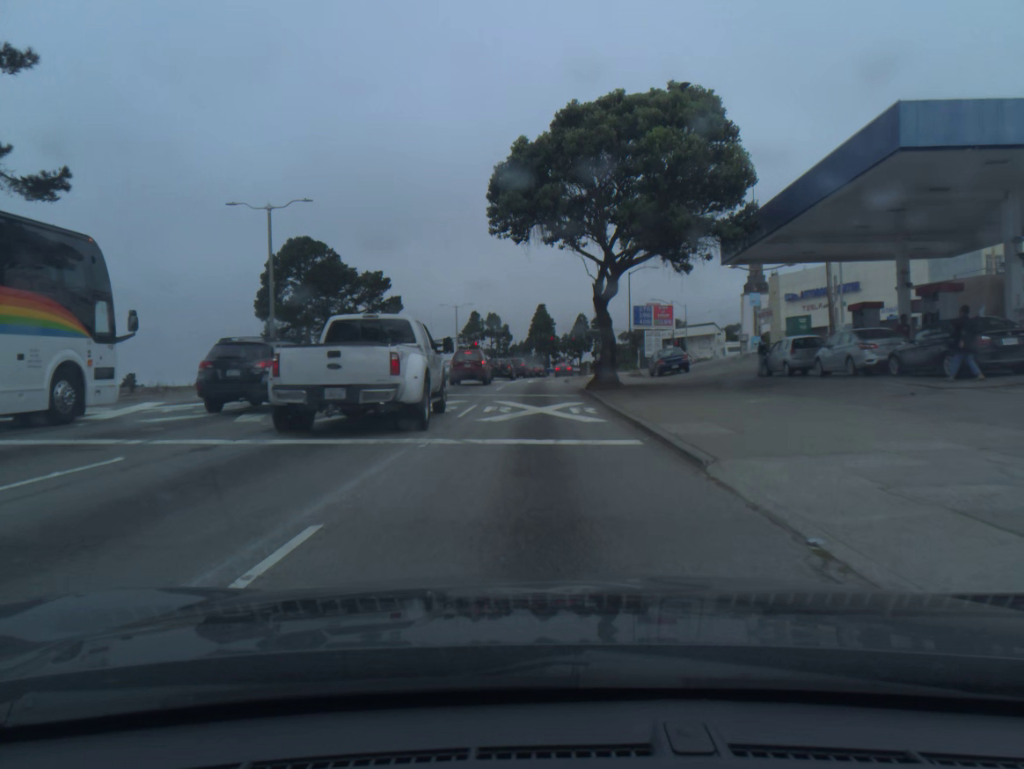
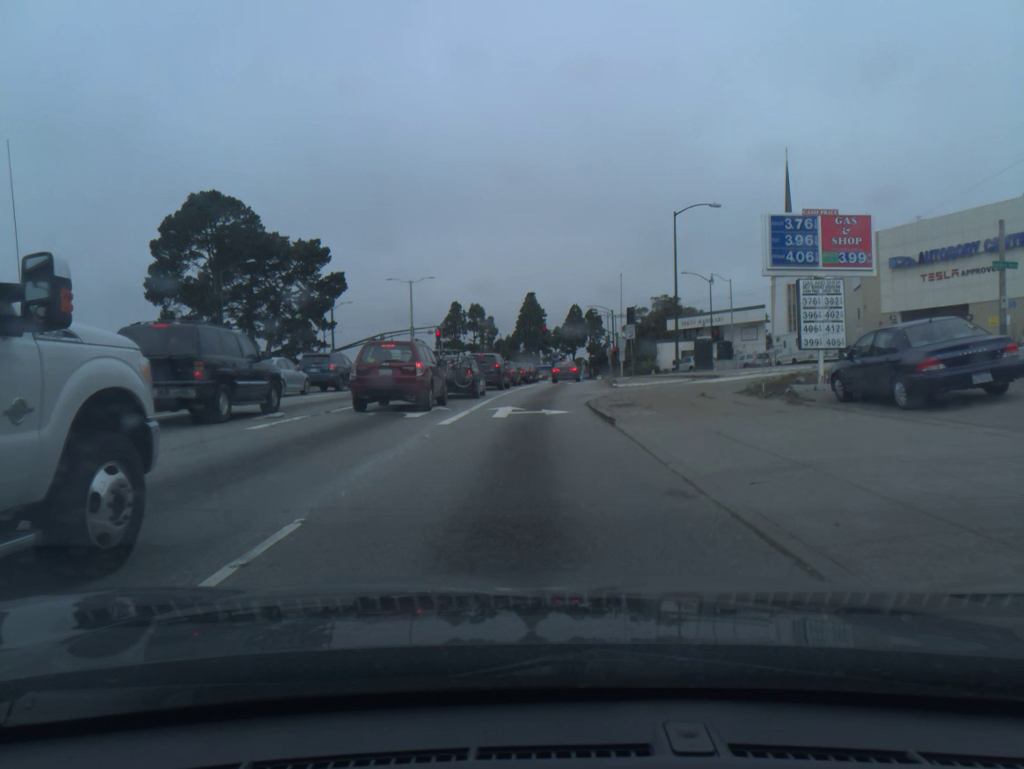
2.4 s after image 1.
(+0.2, +29.4) m; +1°
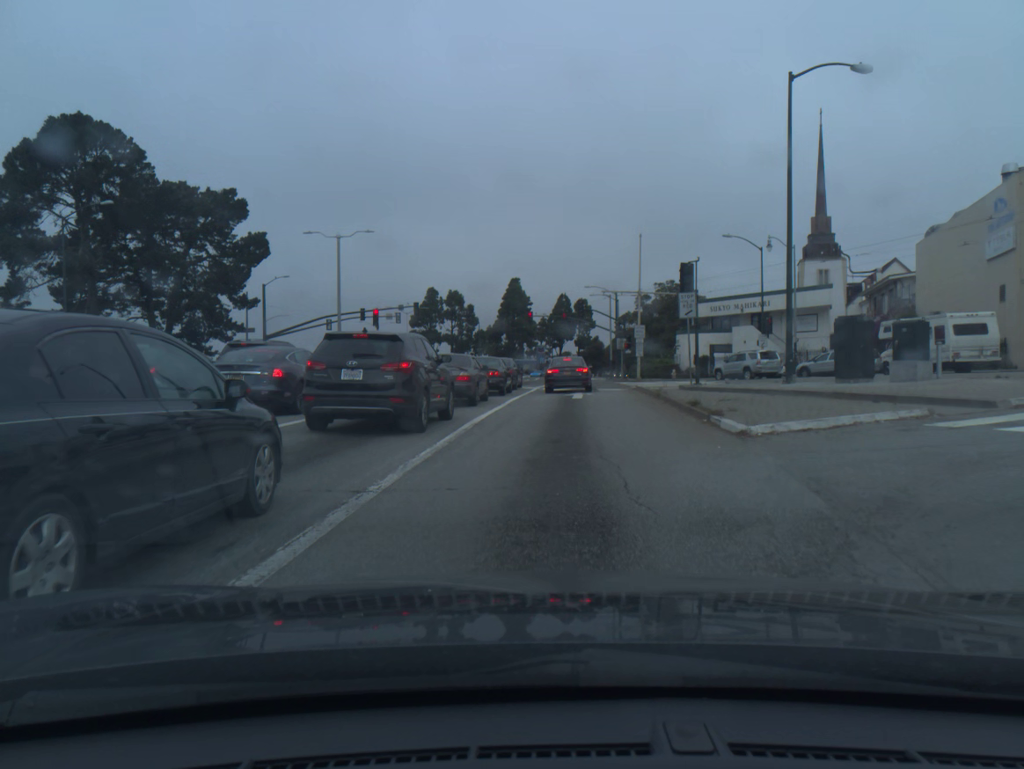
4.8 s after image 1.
(+0.1, +22.4) m; +1°
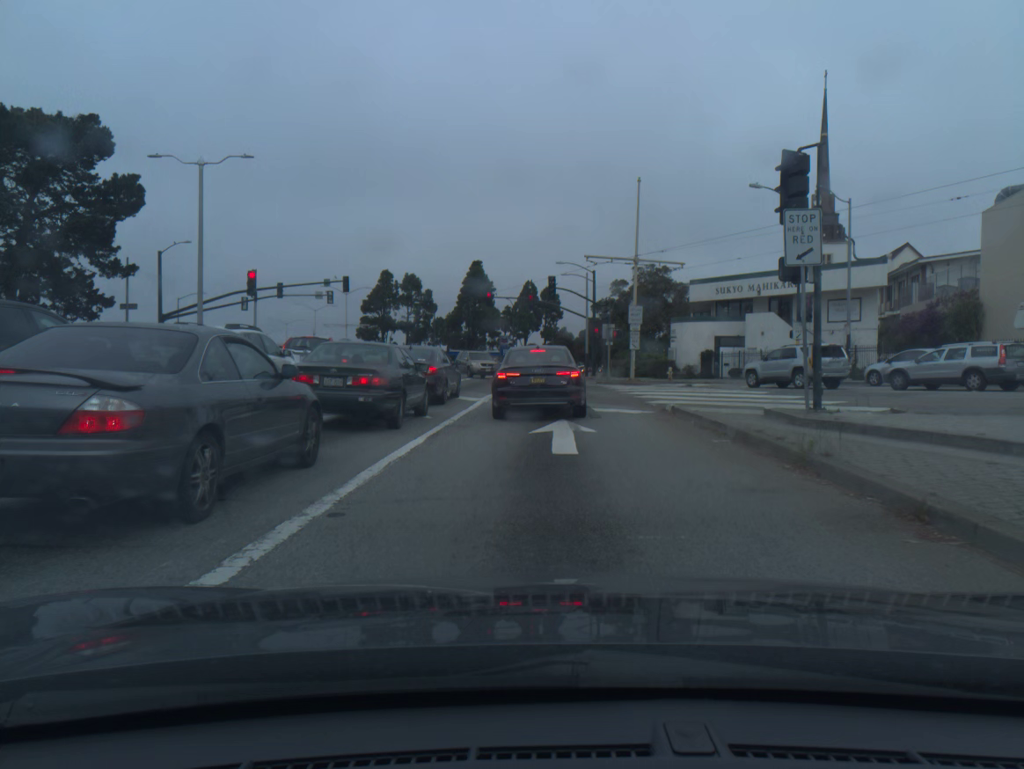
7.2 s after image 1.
(+0.4, +15.4) m; +2°
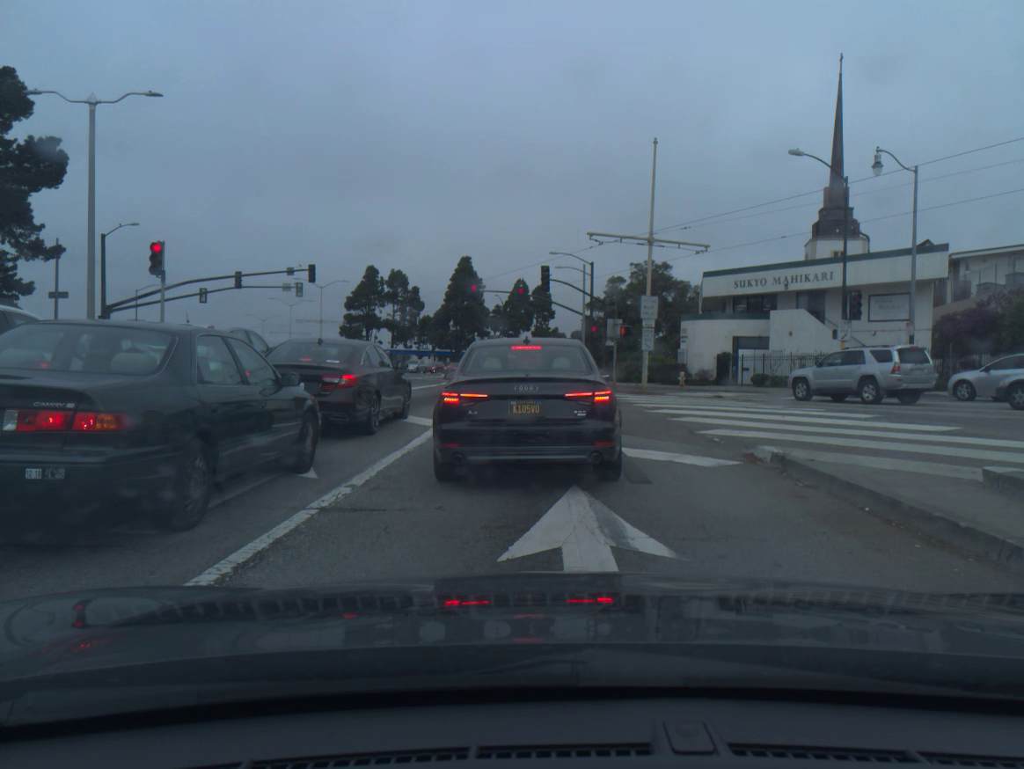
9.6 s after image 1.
(0.0, +7.6) m; +1°
